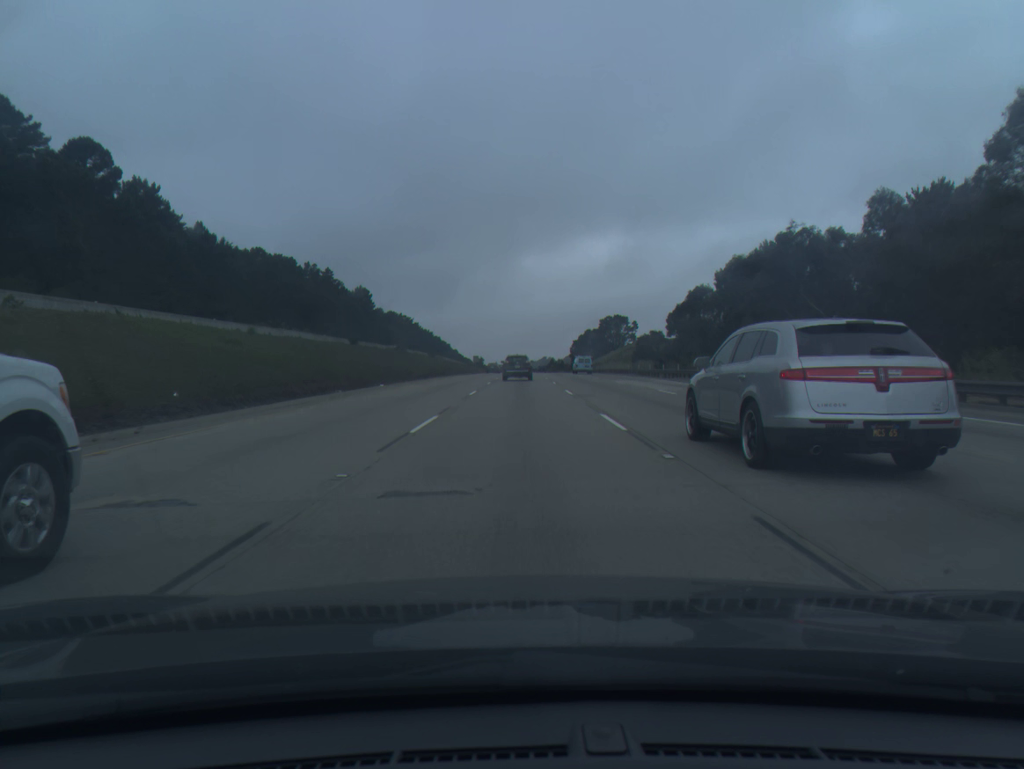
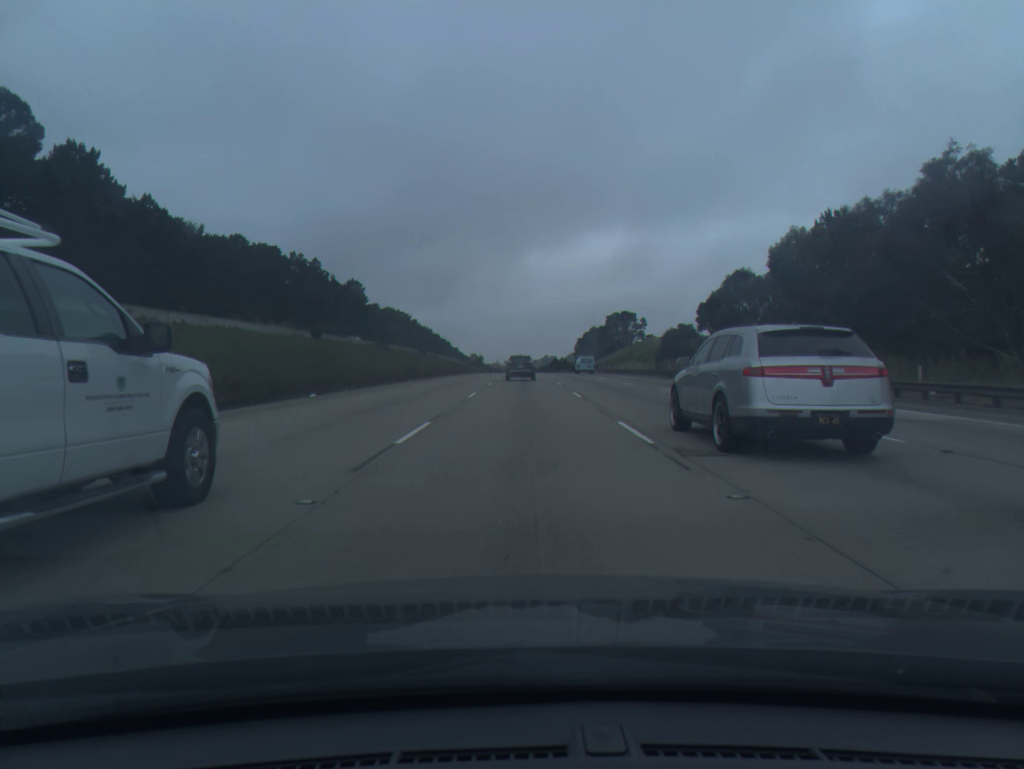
(0.0, +16.8) m; 0°
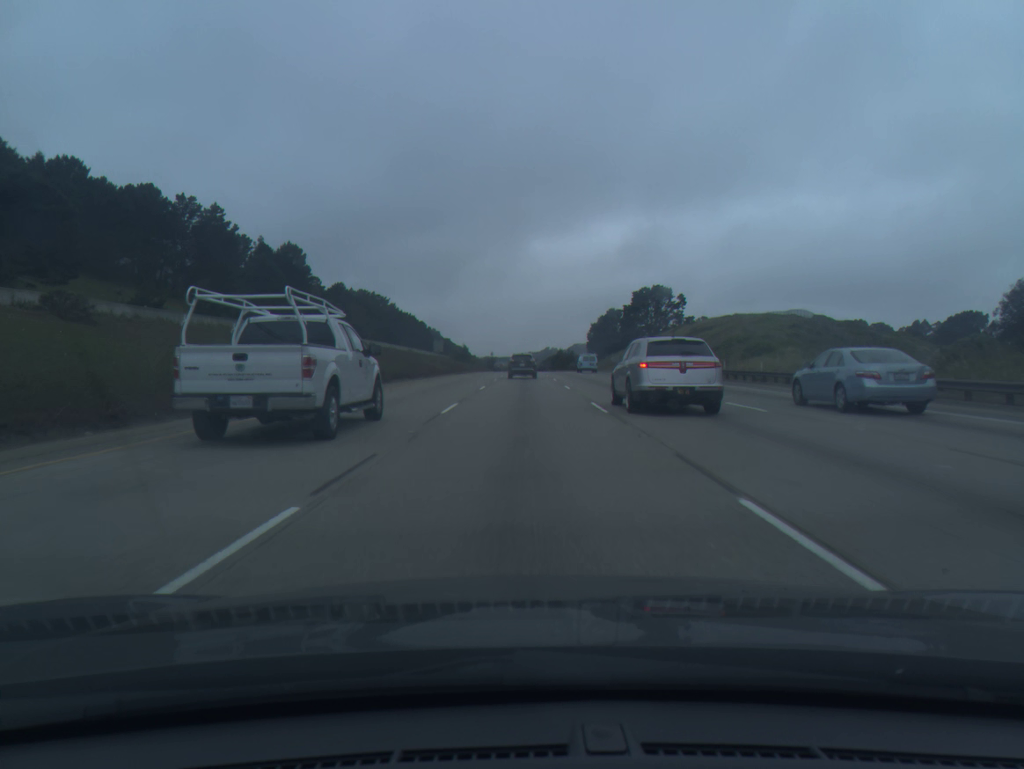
(+0.4, +66.7) m; 0°
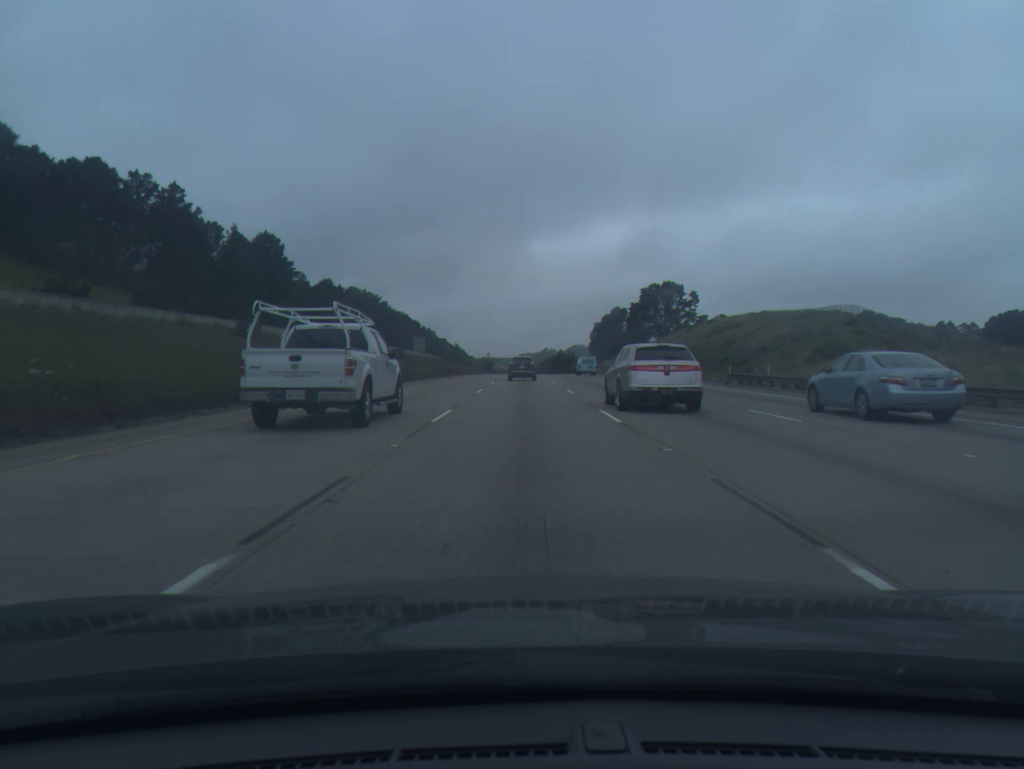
(0.0, +16.6) m; 0°
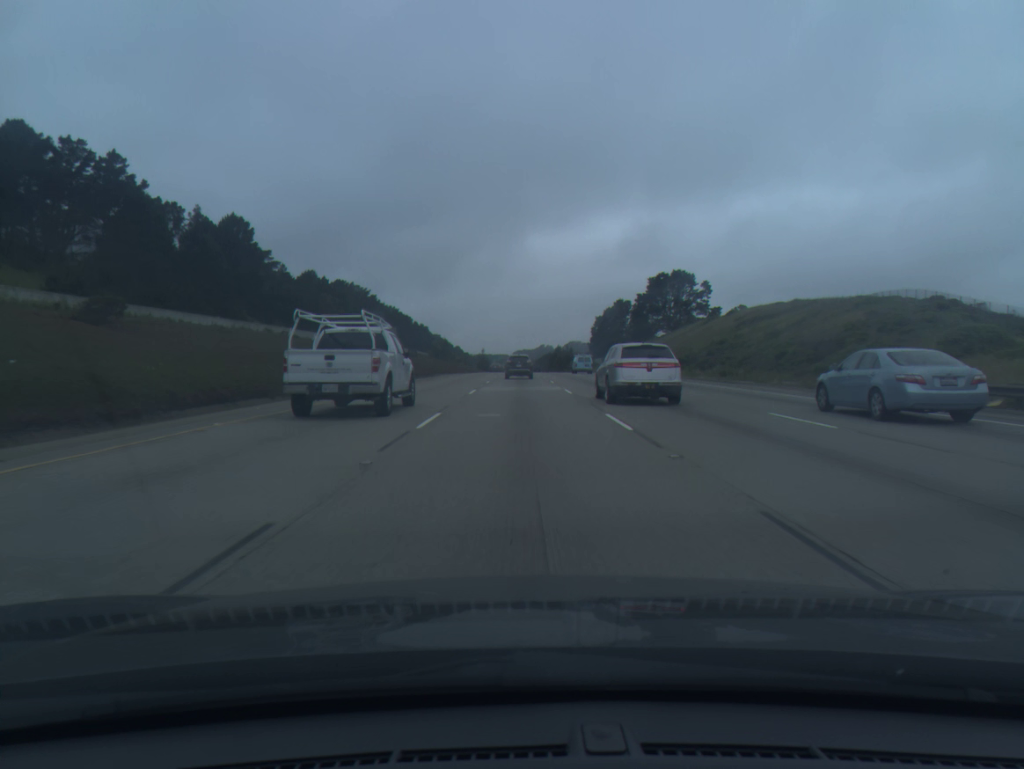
(0.0, +16.6) m; 0°
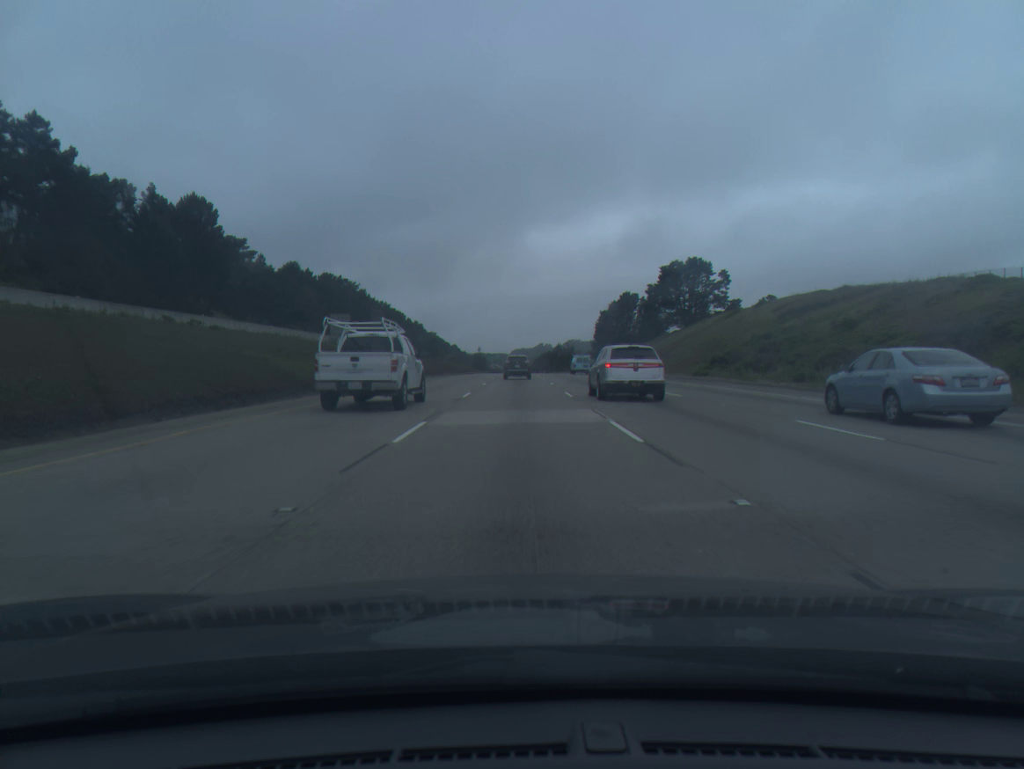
(0.0, +16.6) m; 0°
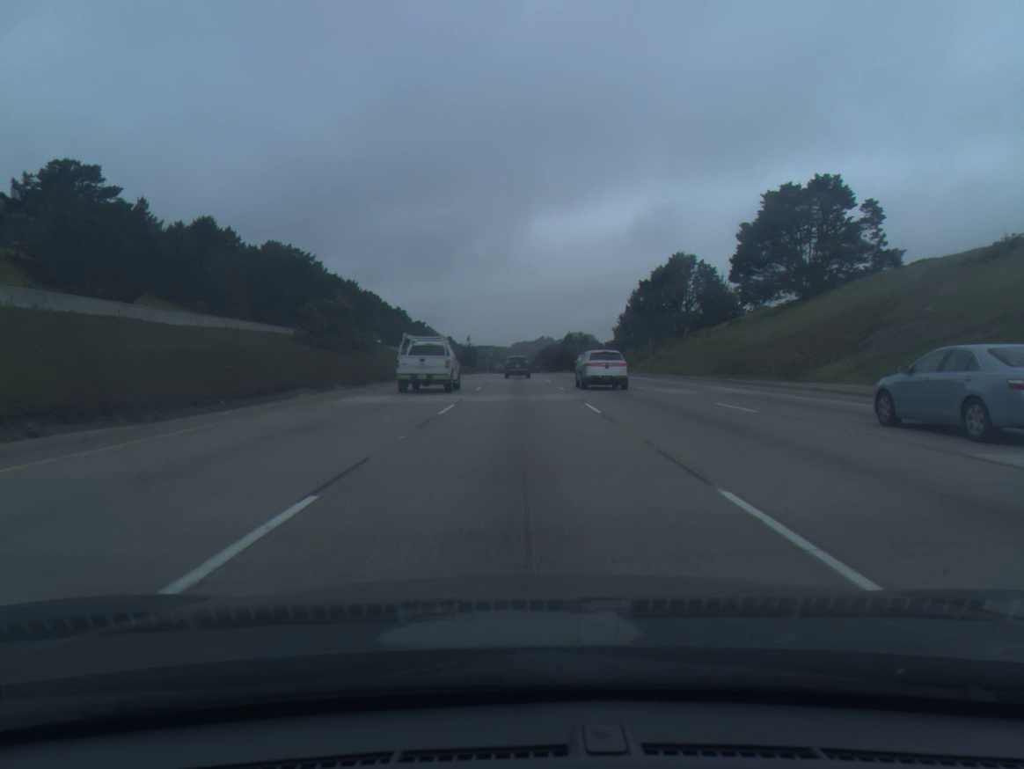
(-0.2, +66.7) m; 0°
